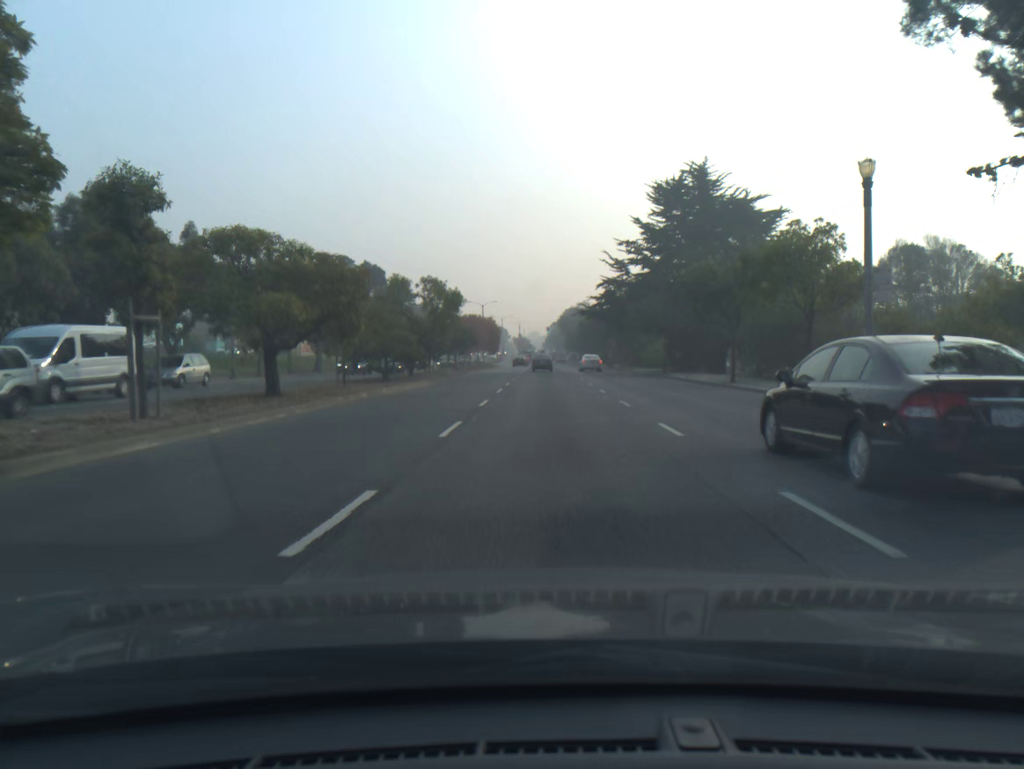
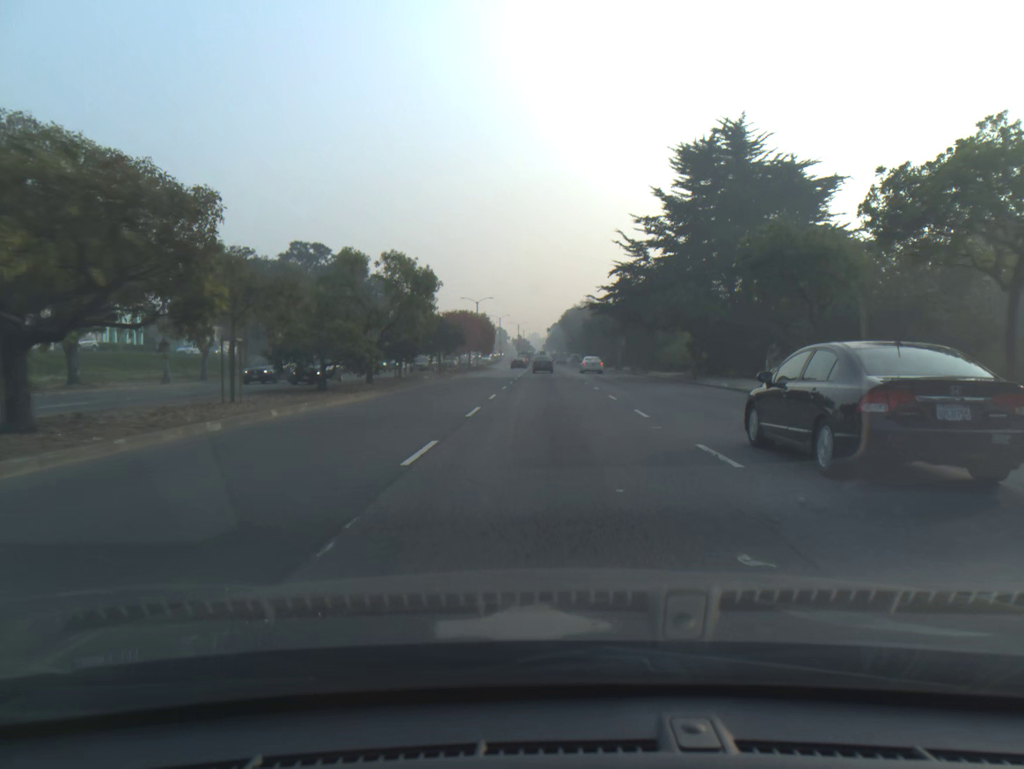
(0.0, +10.6) m; 0°
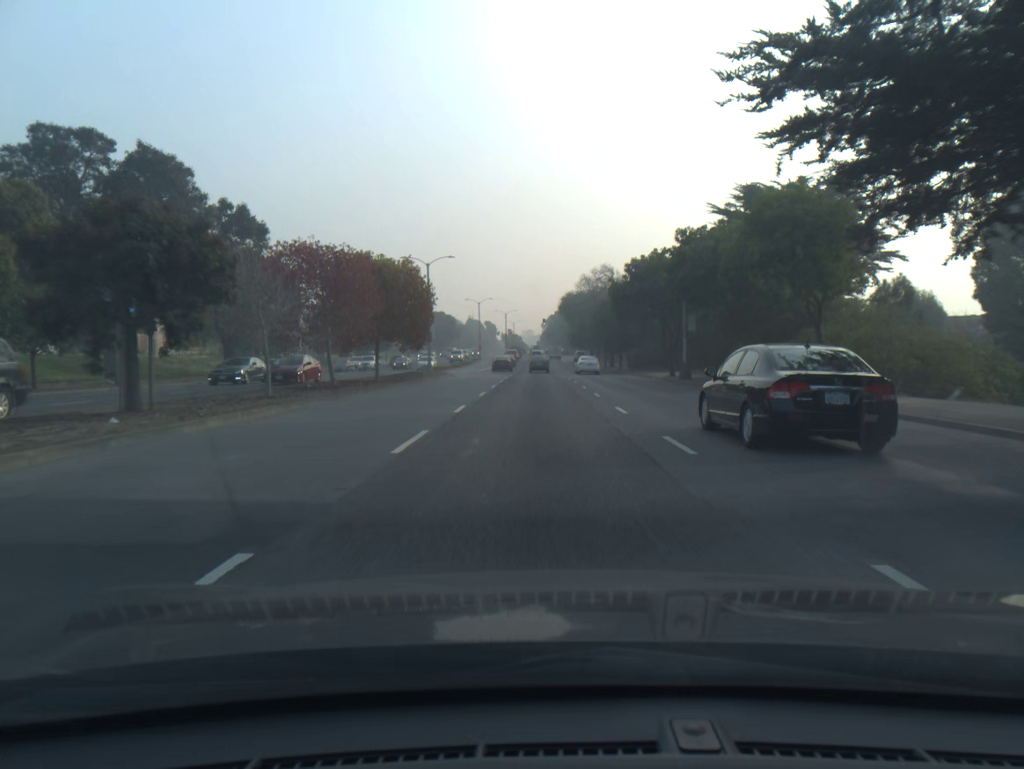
(+0.3, +42.3) m; 0°
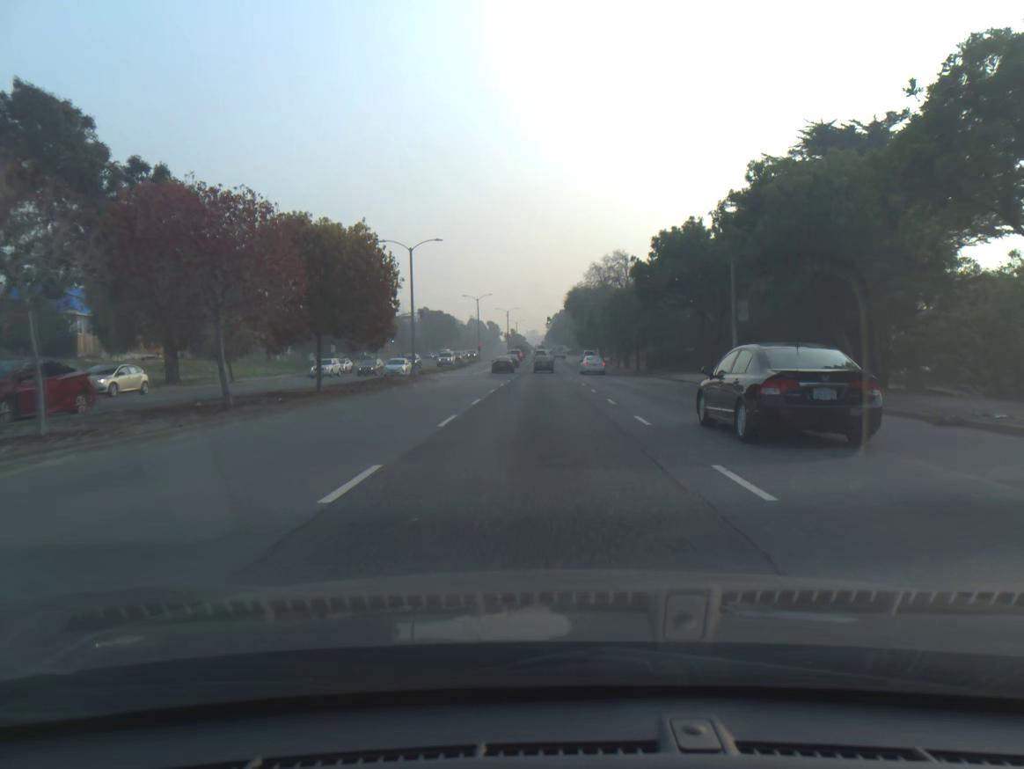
(0.0, +10.4) m; 0°
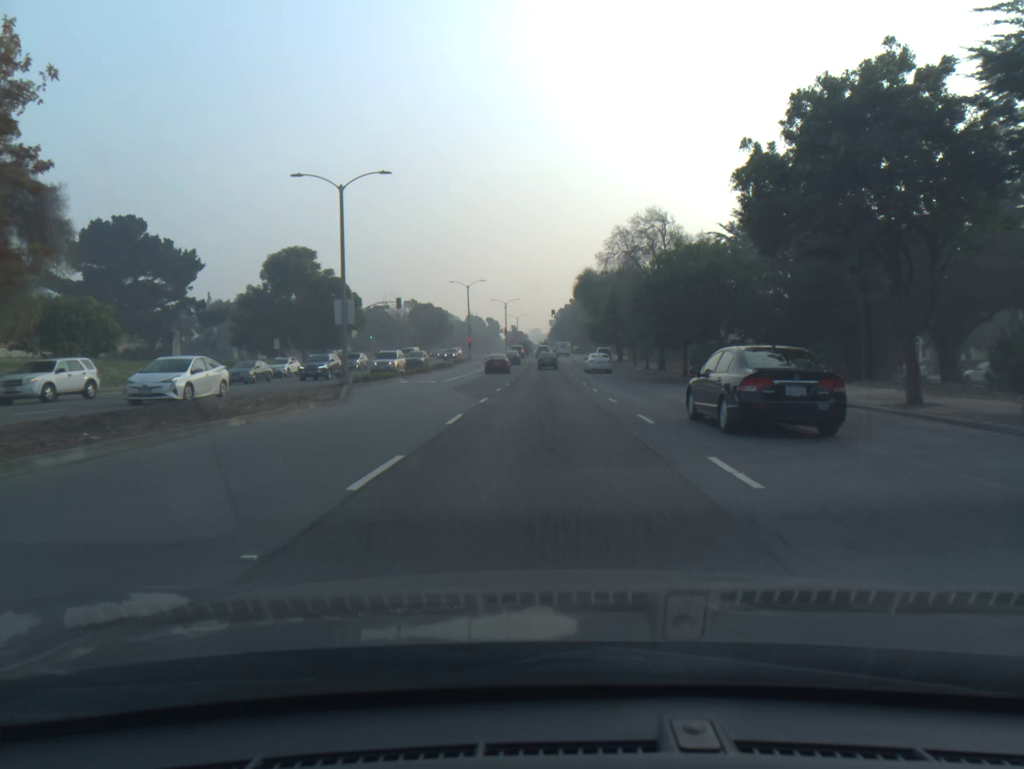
(-0.1, +20.6) m; 0°
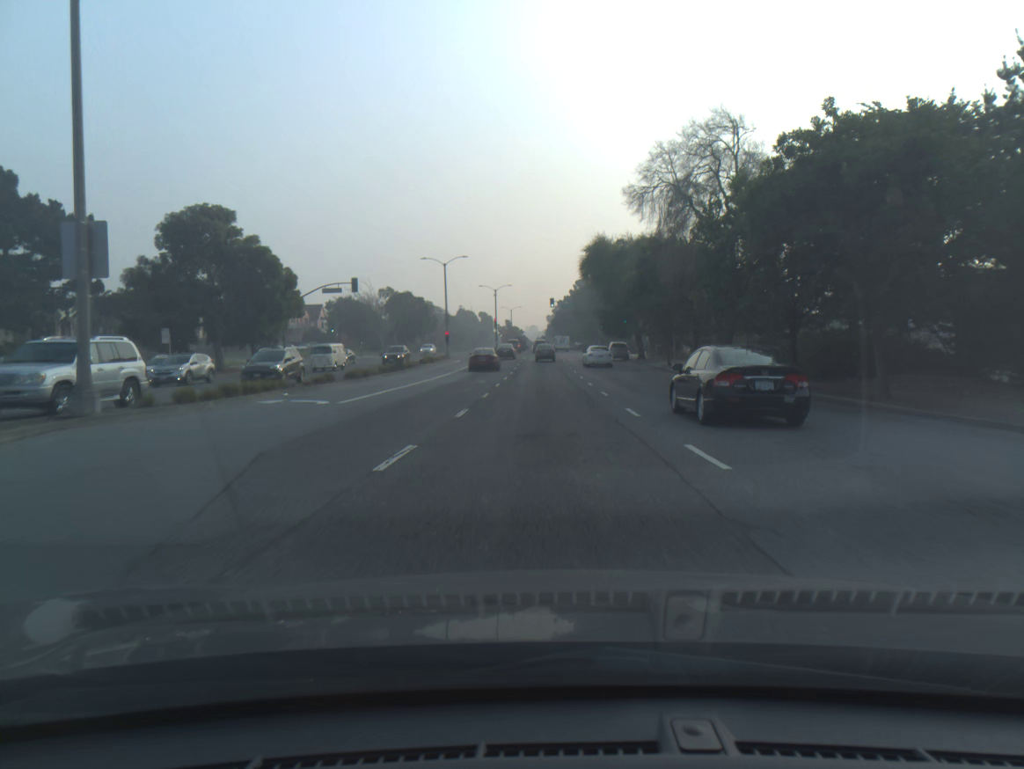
(0.0, +20.4) m; 0°
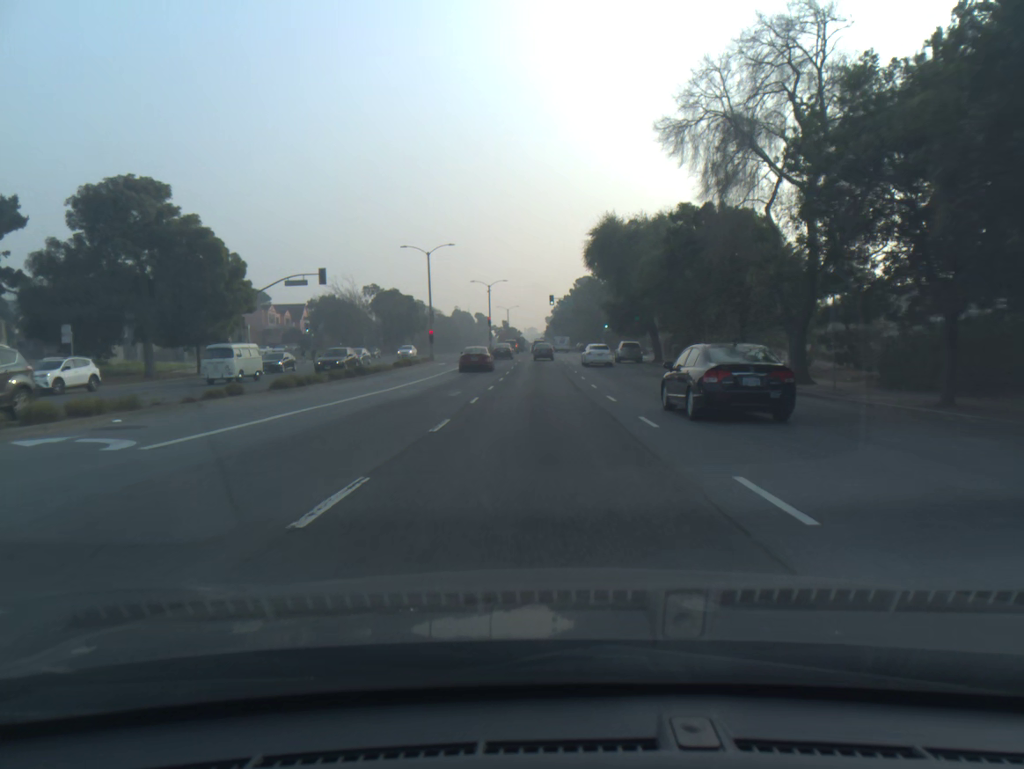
(0.0, +10.2) m; 0°
